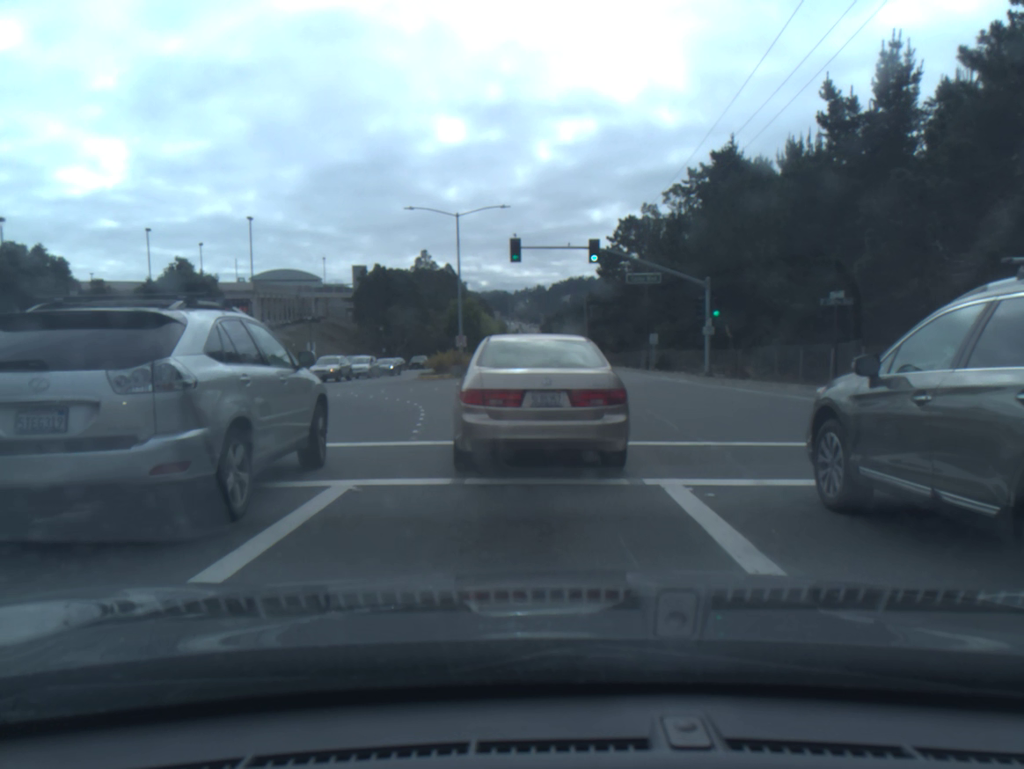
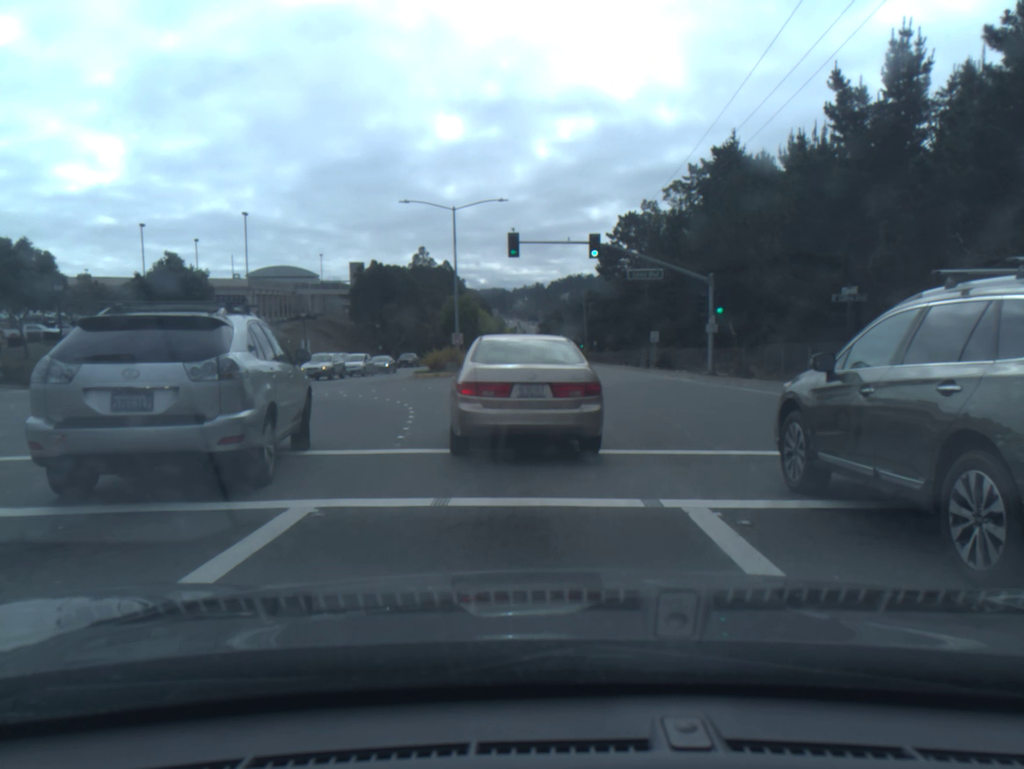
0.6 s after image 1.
(0.0, +1.1) m; +1°
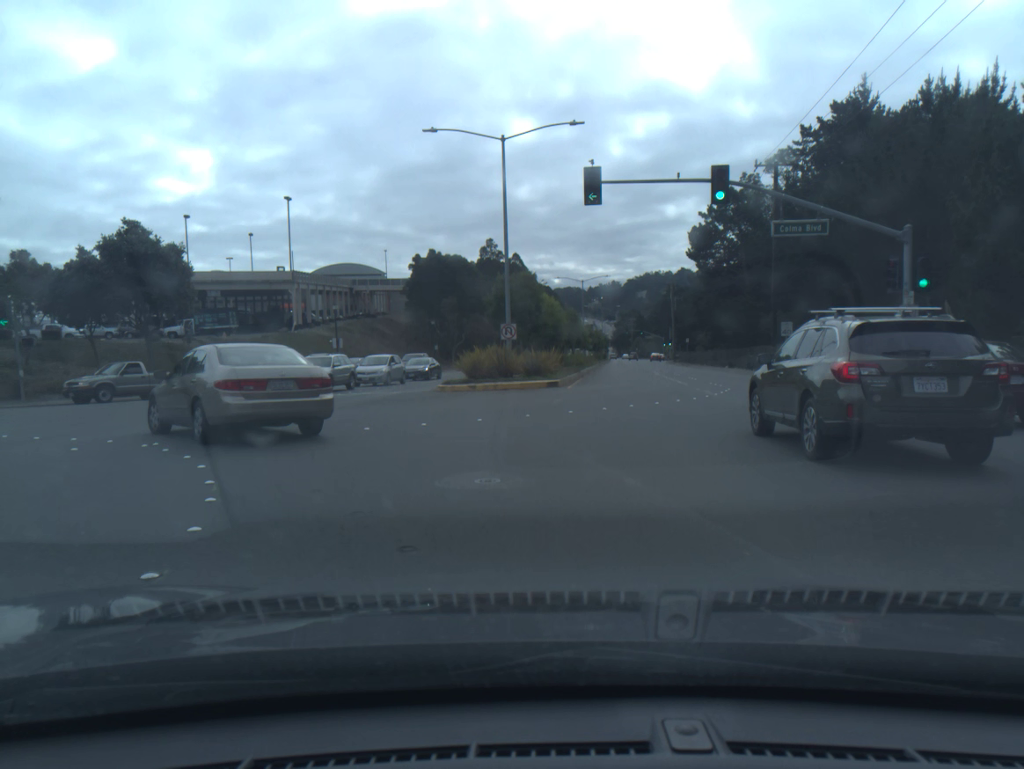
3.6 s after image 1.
(-0.7, +14.2) m; -8°
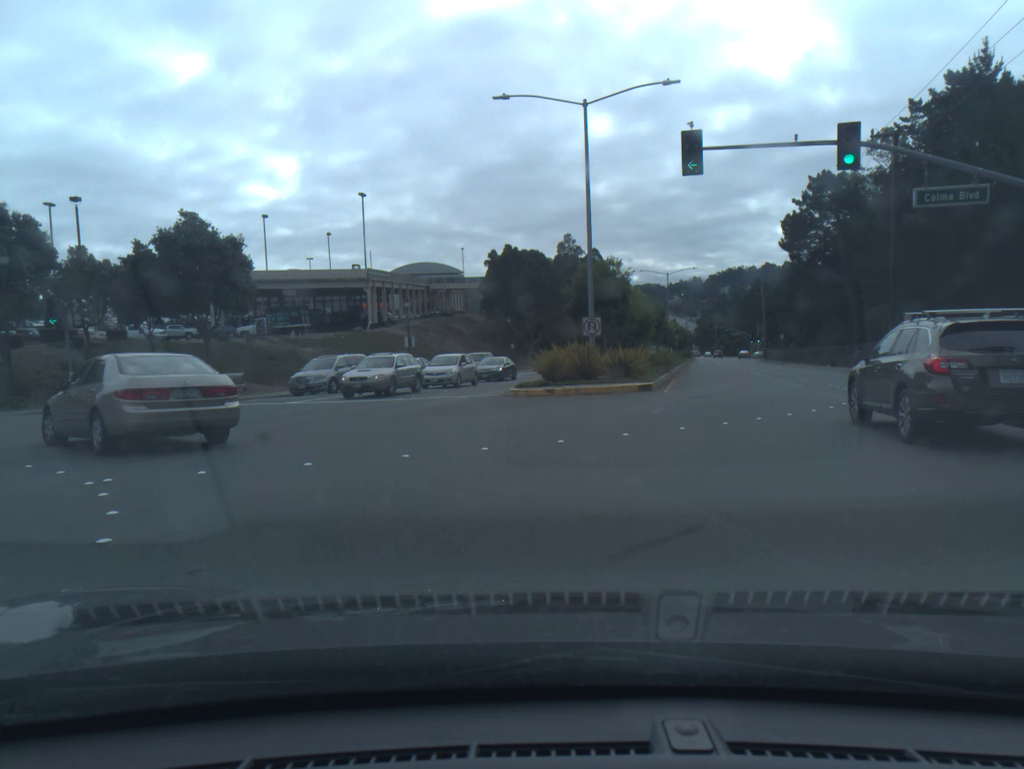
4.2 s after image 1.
(-0.2, +3.8) m; -8°
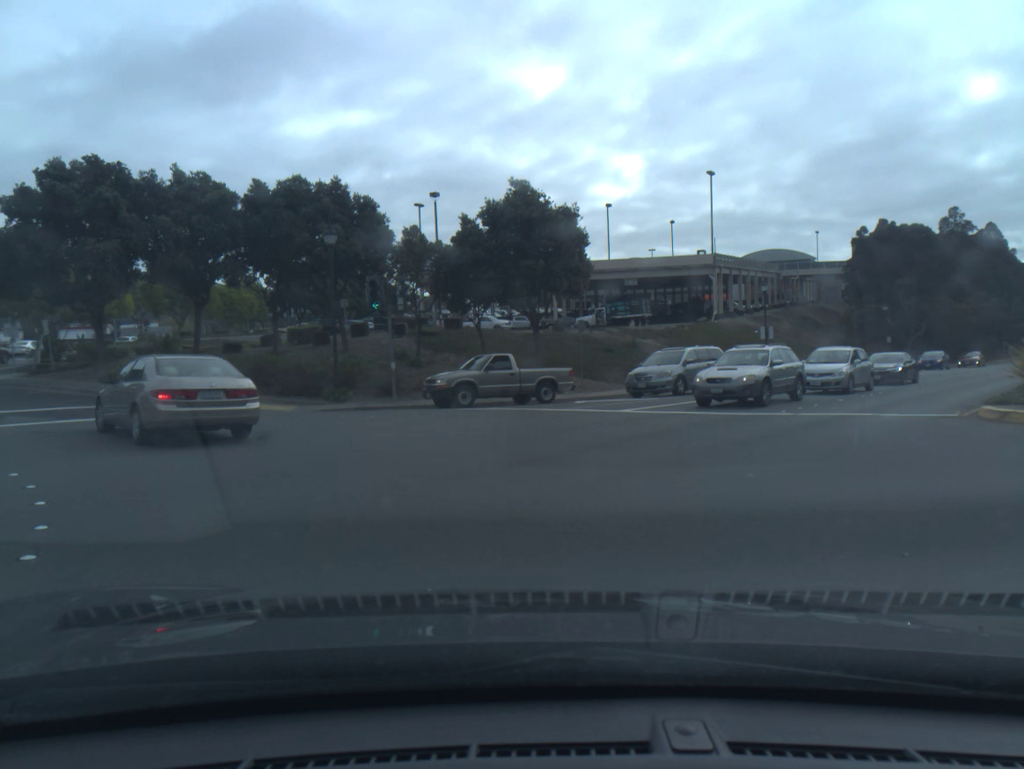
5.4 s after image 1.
(-1.7, +7.7) m; -26°
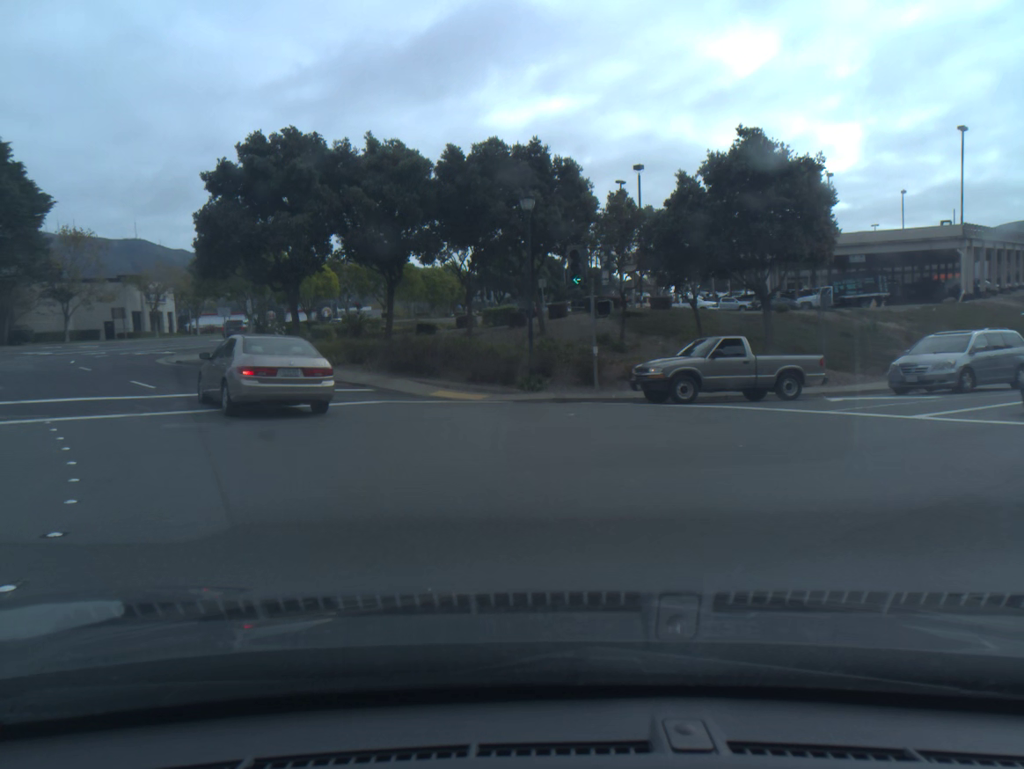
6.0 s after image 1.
(-0.5, +4.2) m; -14°
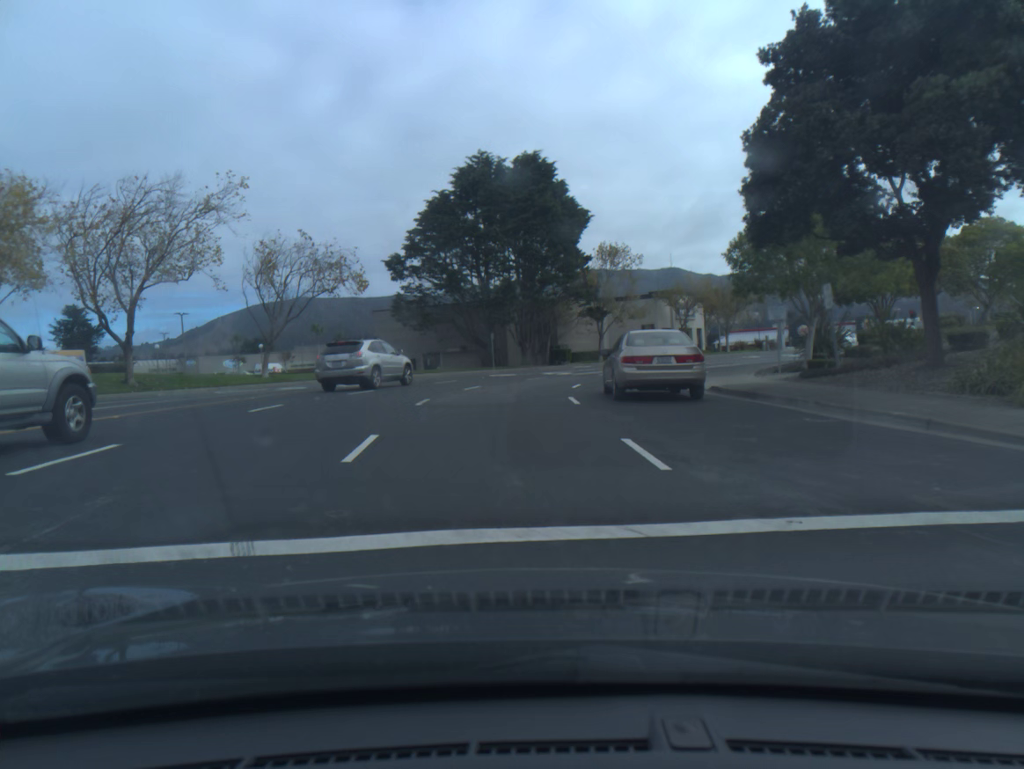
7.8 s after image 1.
(-4.7, +13.2) m; -33°
